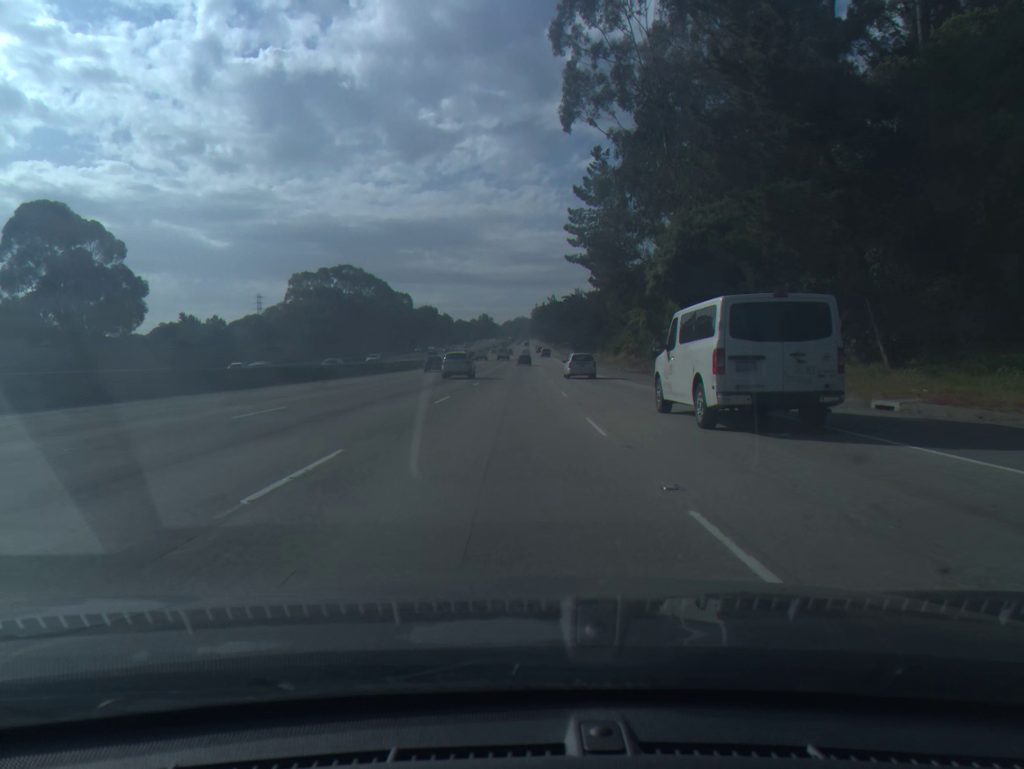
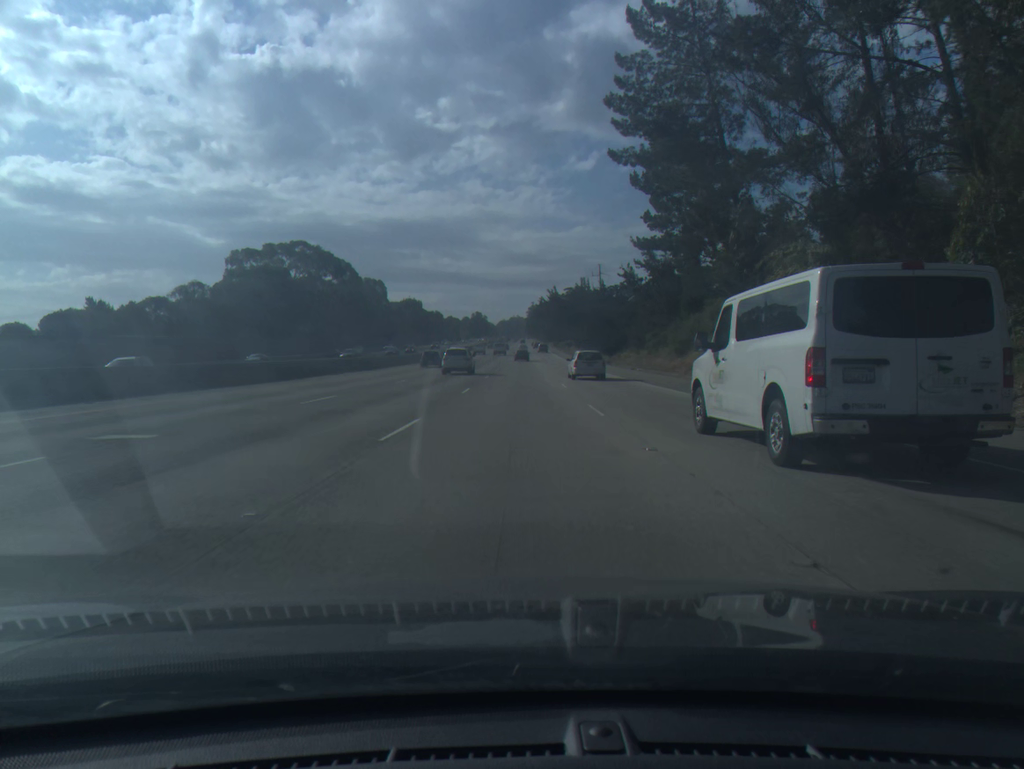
(0.0, +39.0) m; 0°
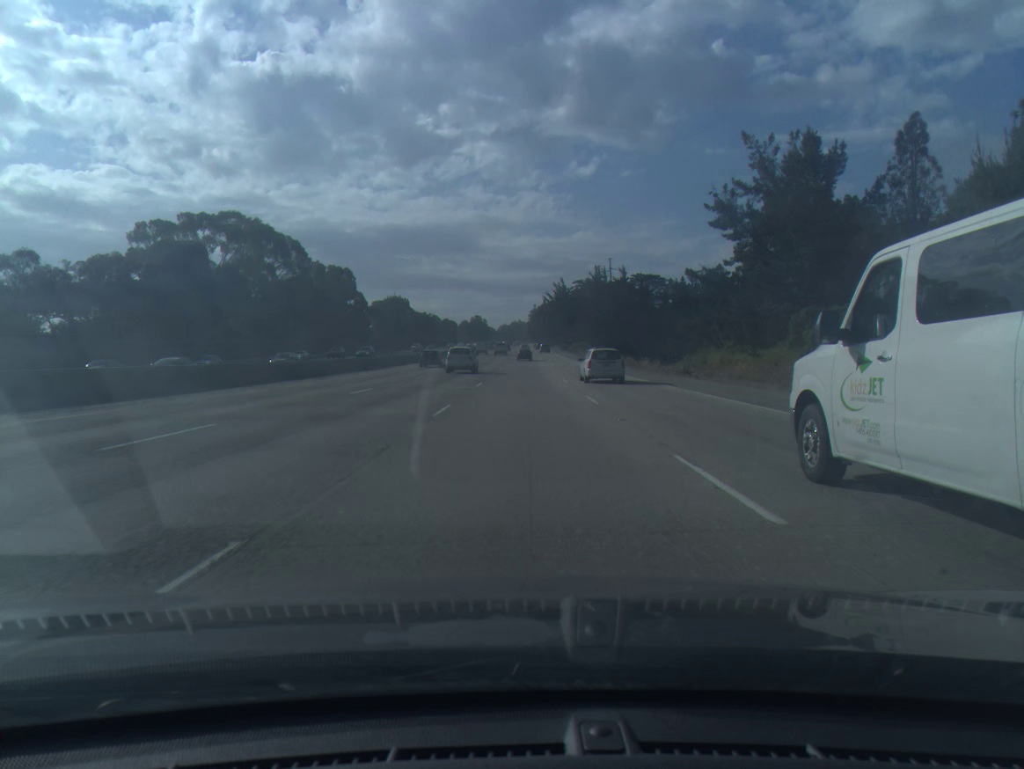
(+0.1, +39.2) m; 0°
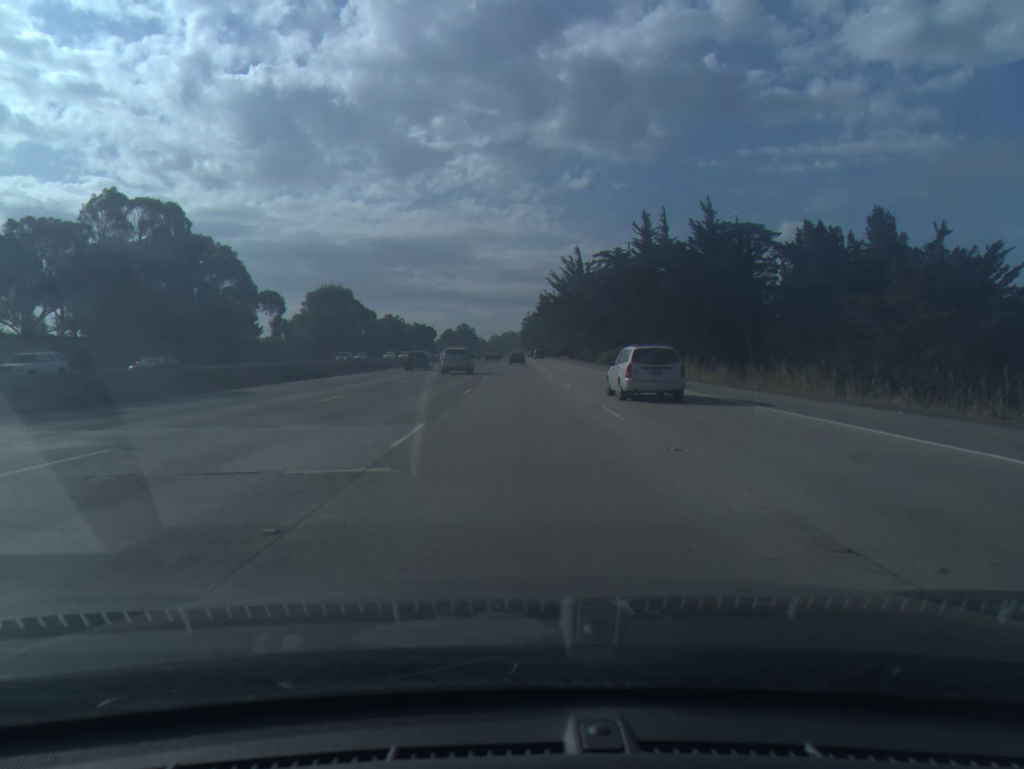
(+0.3, +77.9) m; +1°
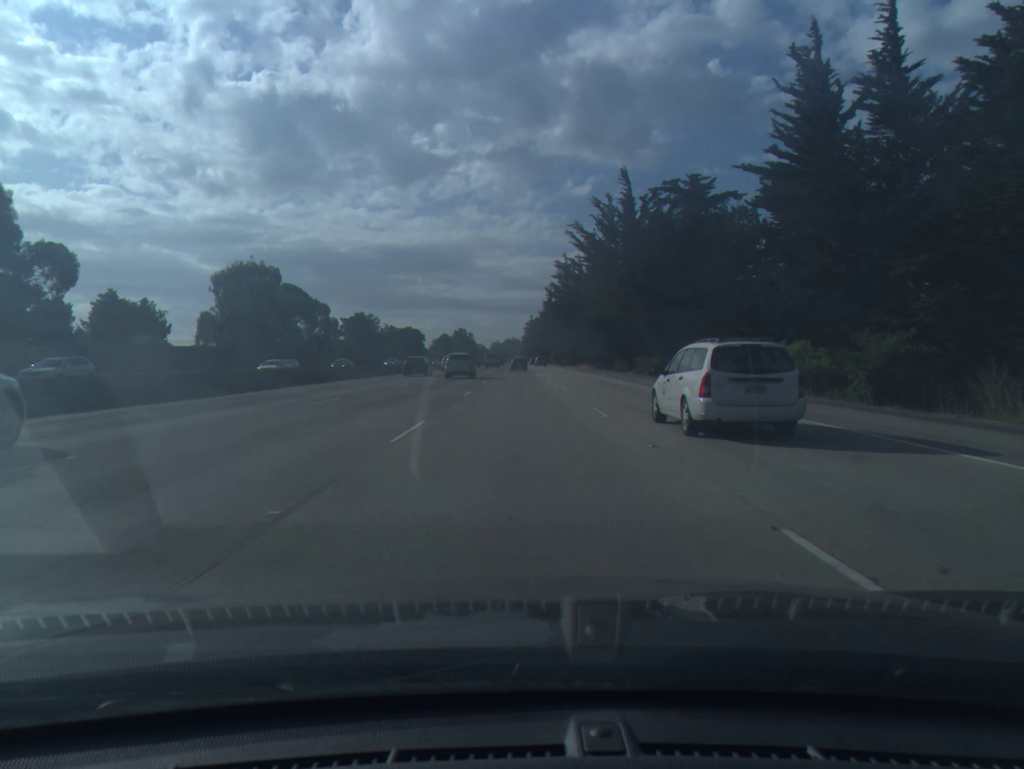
(0.0, +57.8) m; 0°
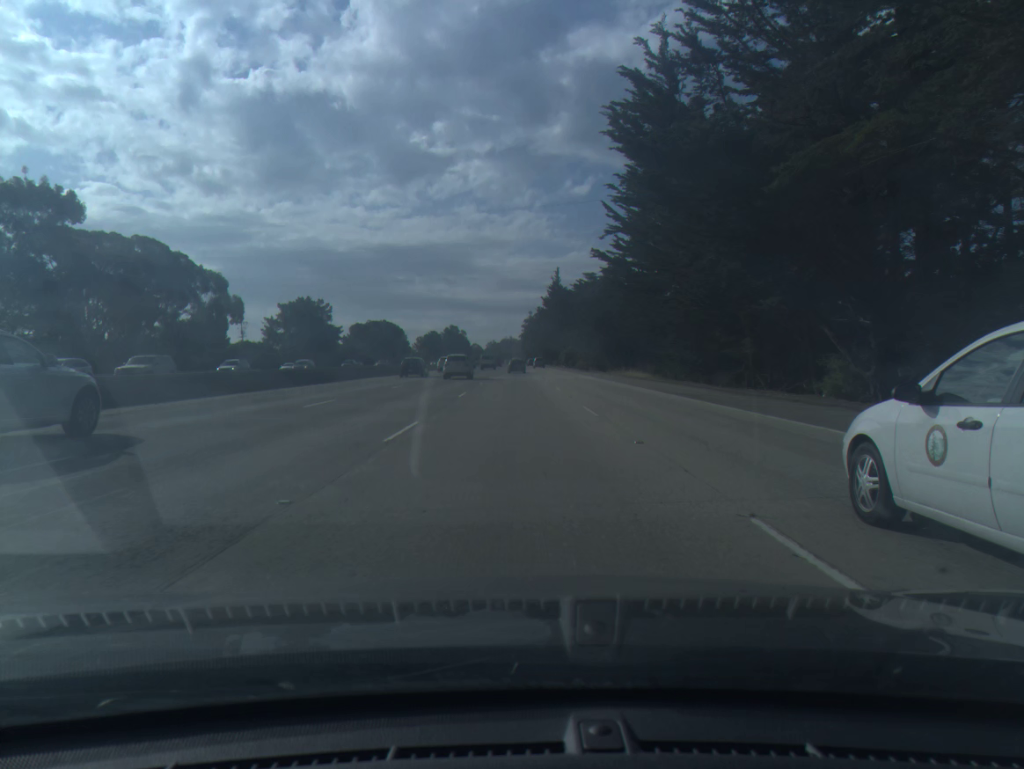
(0.0, +57.9) m; 0°
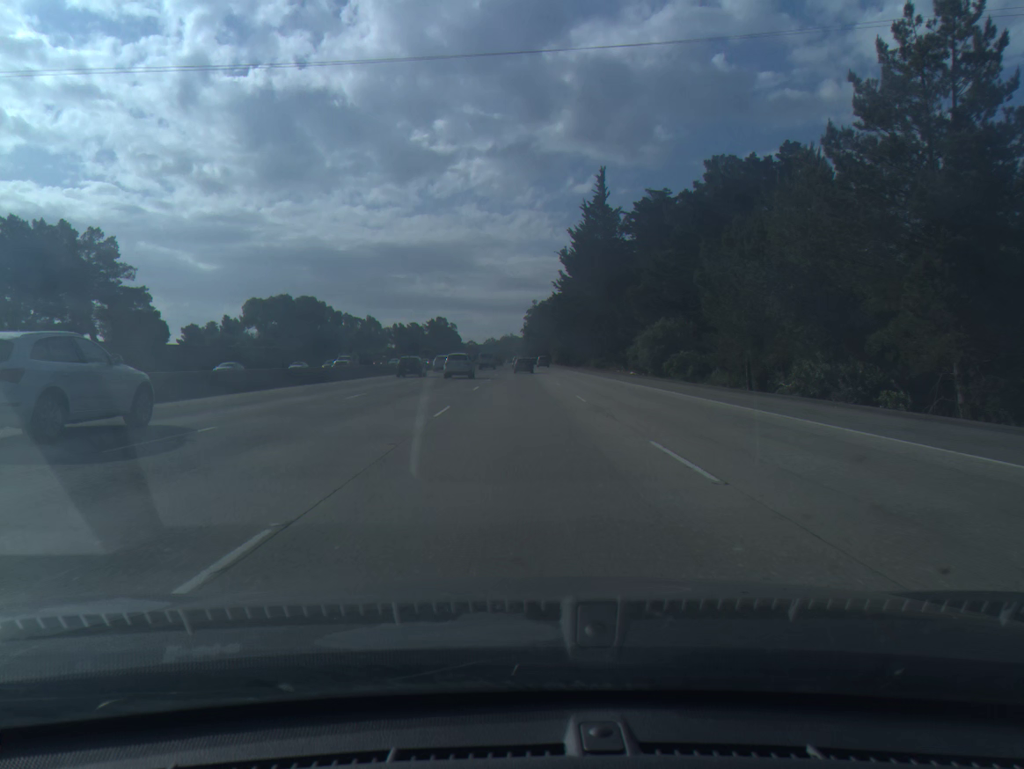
(-0.6, +97.2) m; 0°
